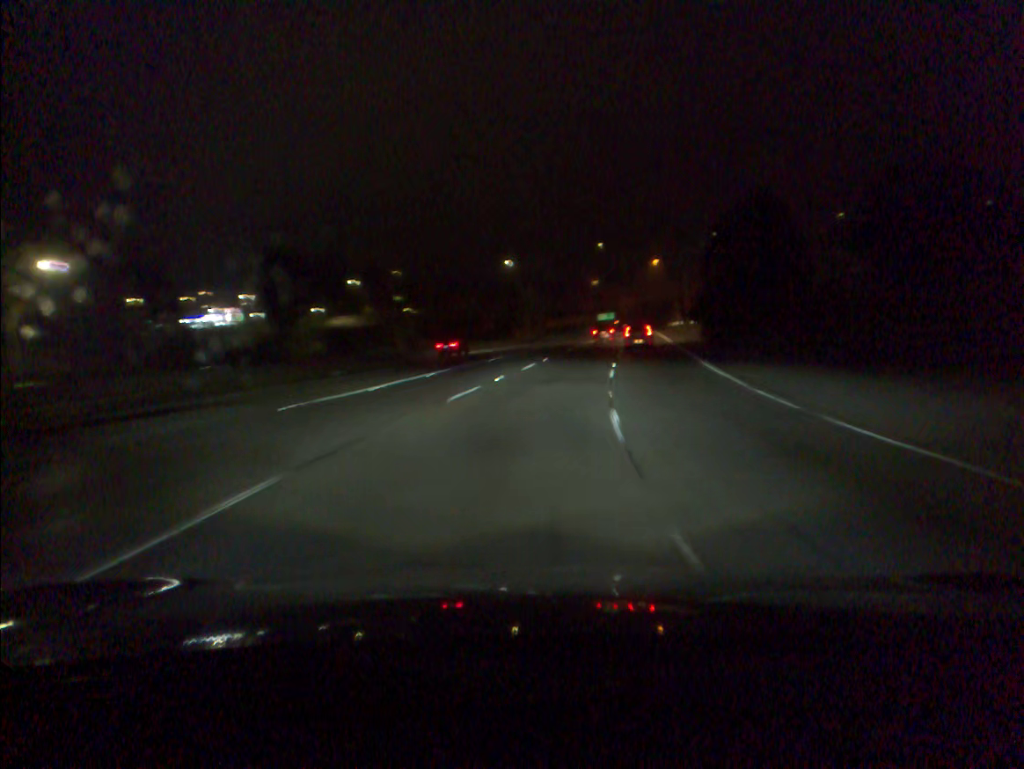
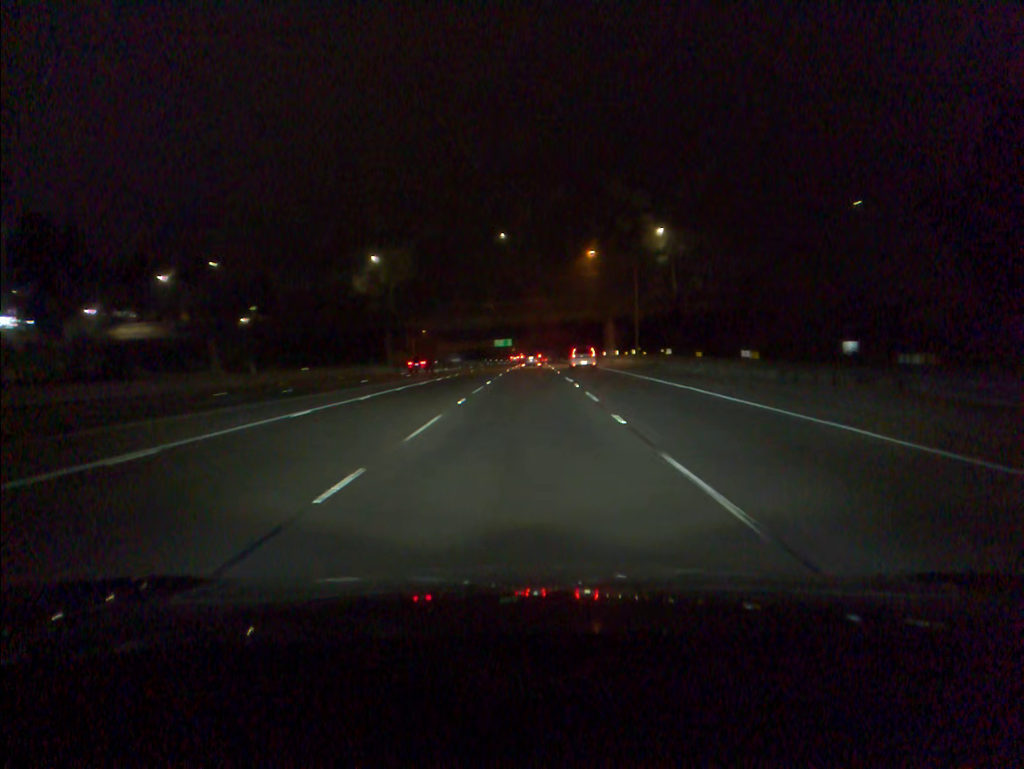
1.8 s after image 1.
(+4.1, +47.0) m; +8°
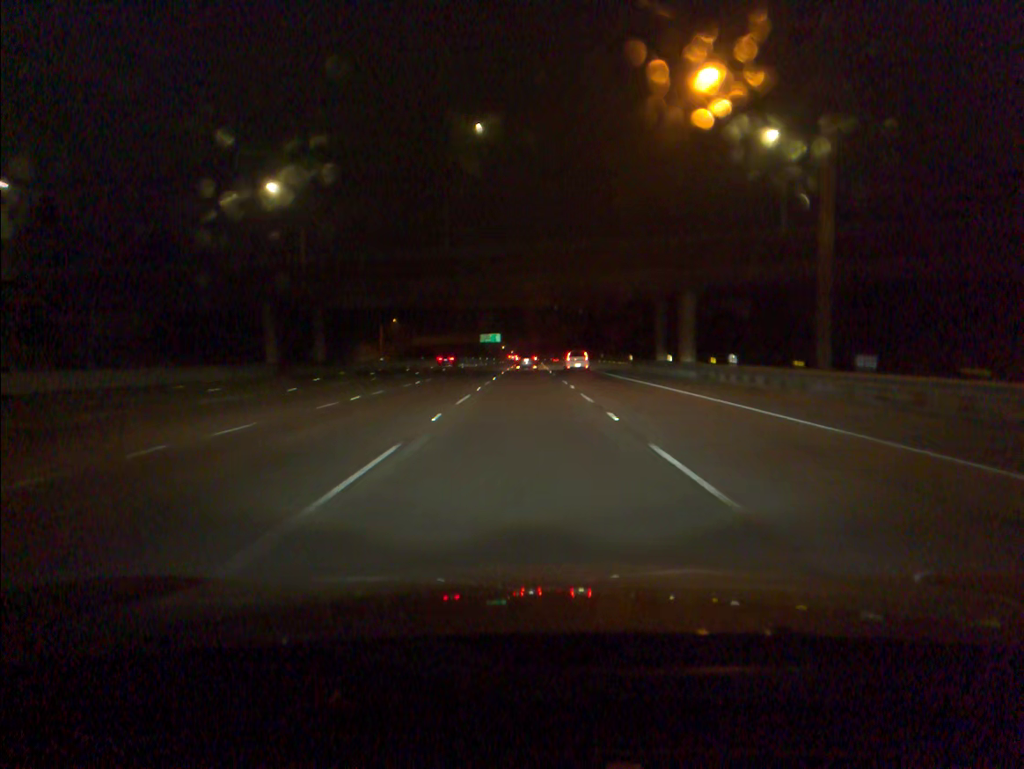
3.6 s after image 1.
(+0.4, +48.1) m; +1°
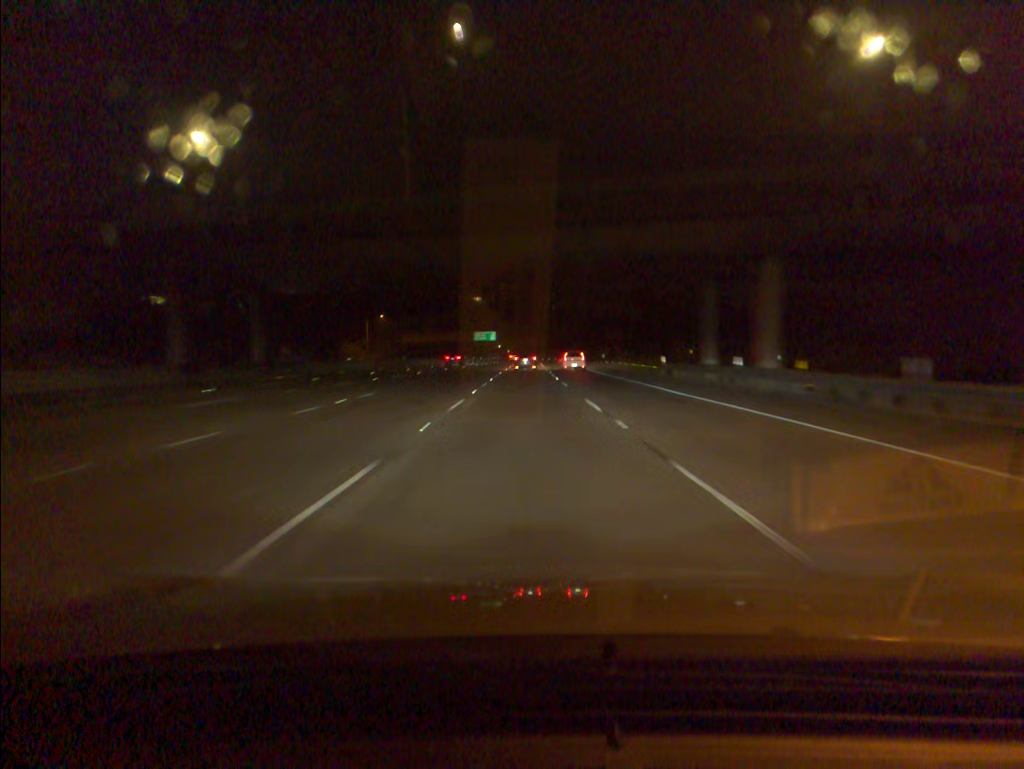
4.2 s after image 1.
(0.0, +16.3) m; 0°
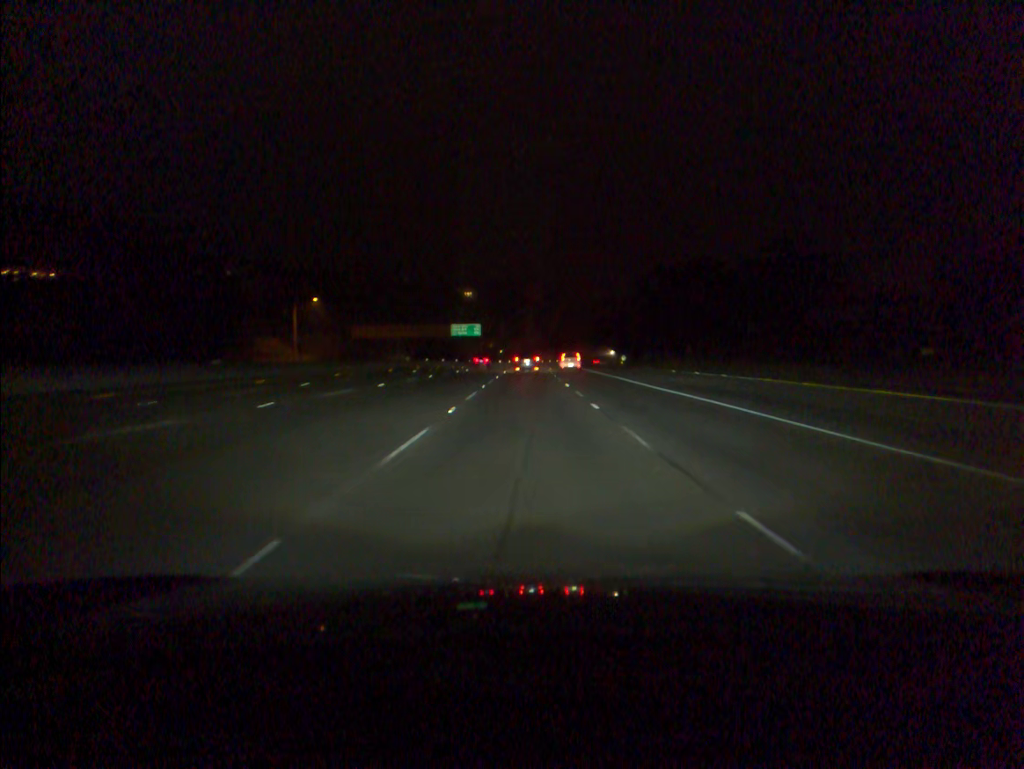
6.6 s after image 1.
(+0.3, +67.0) m; 0°
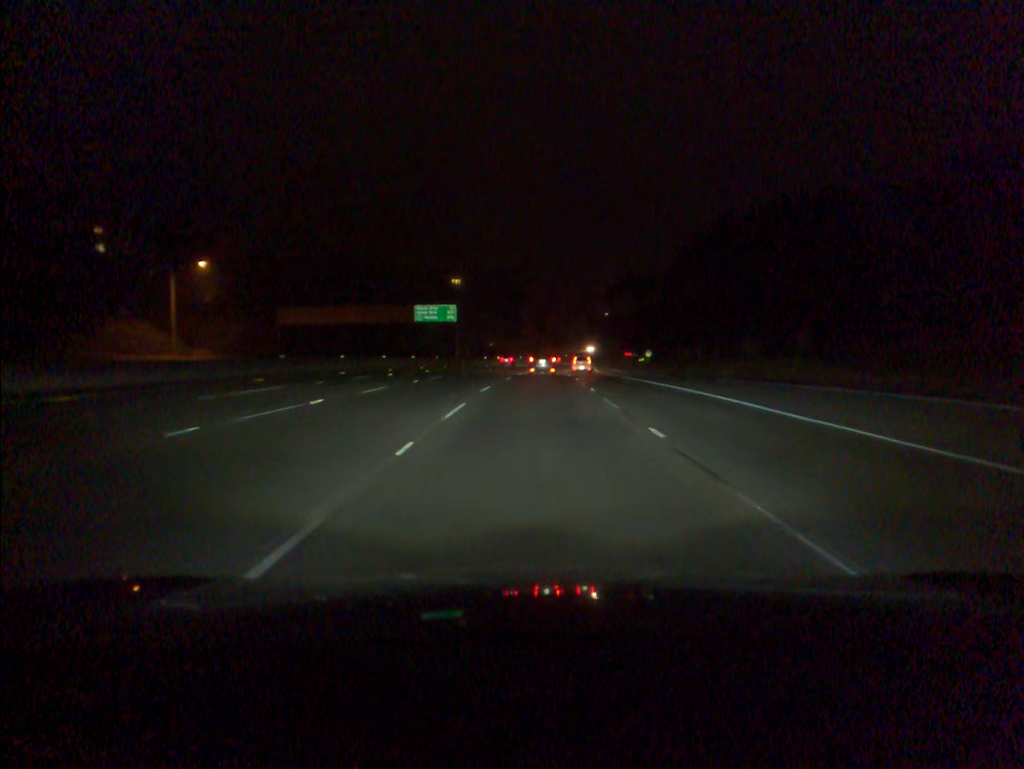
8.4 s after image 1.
(0.0, +51.6) m; 0°
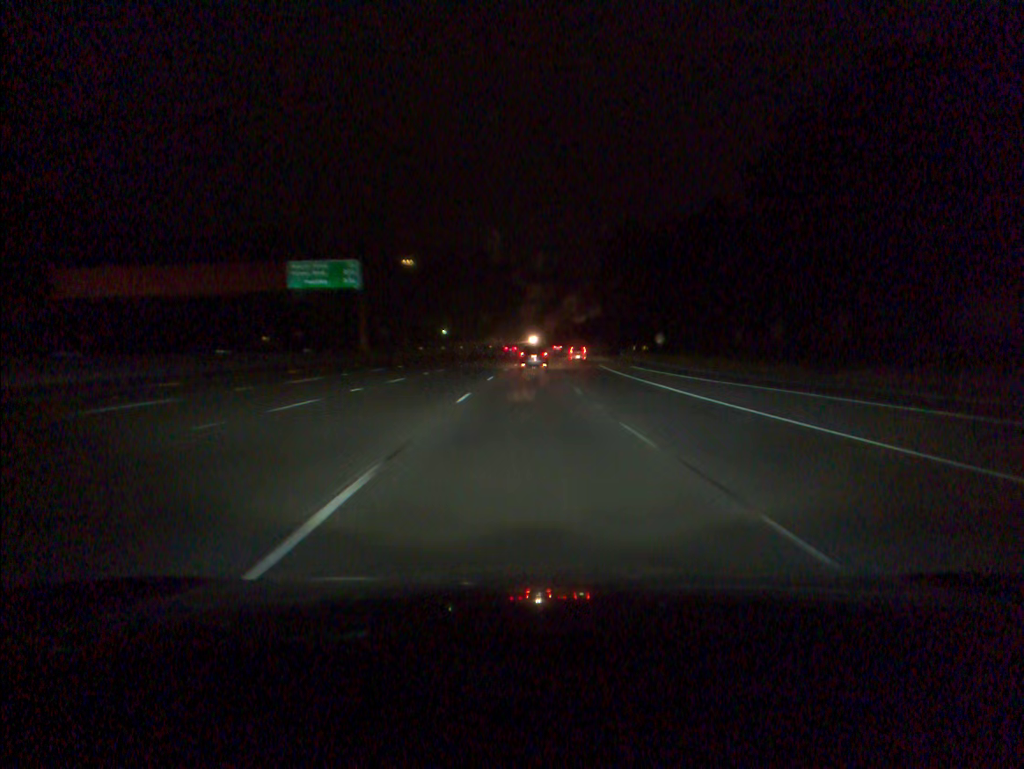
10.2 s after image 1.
(+1.1, +50.9) m; +3°
